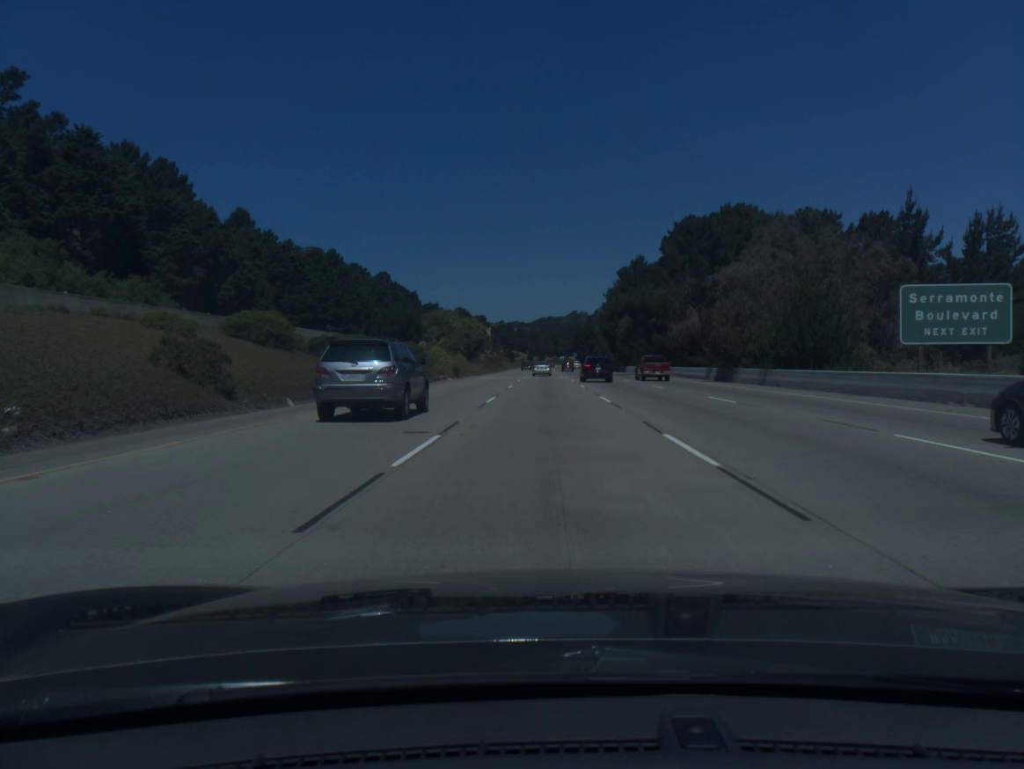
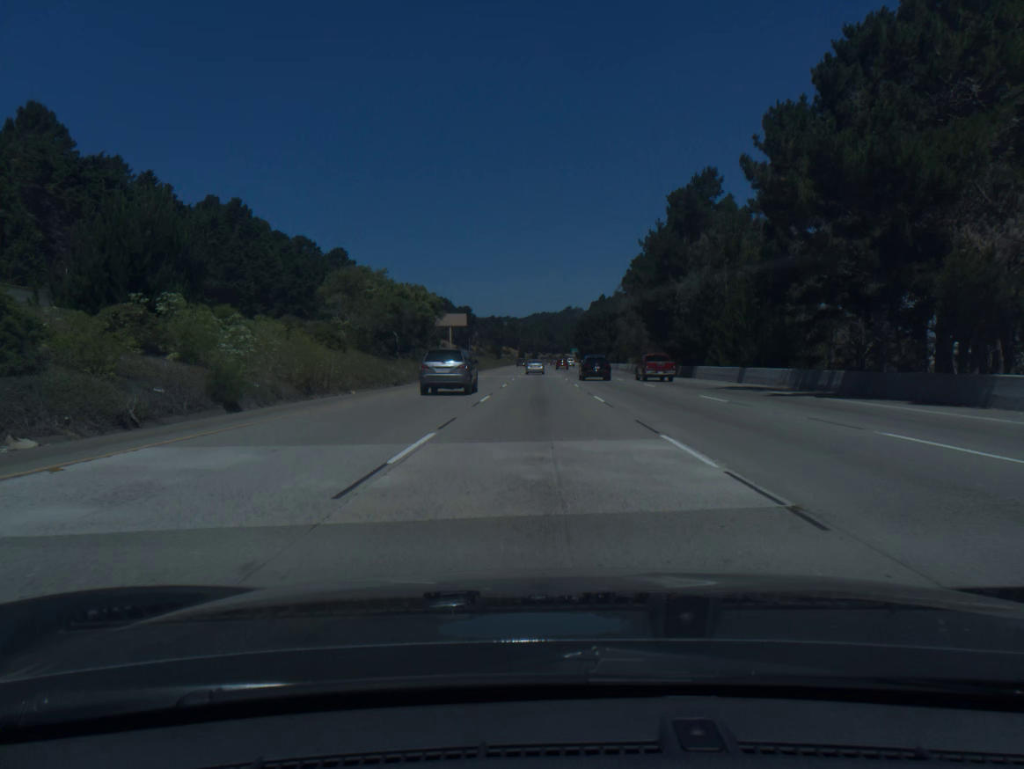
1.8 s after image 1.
(+0.1, +58.2) m; 0°
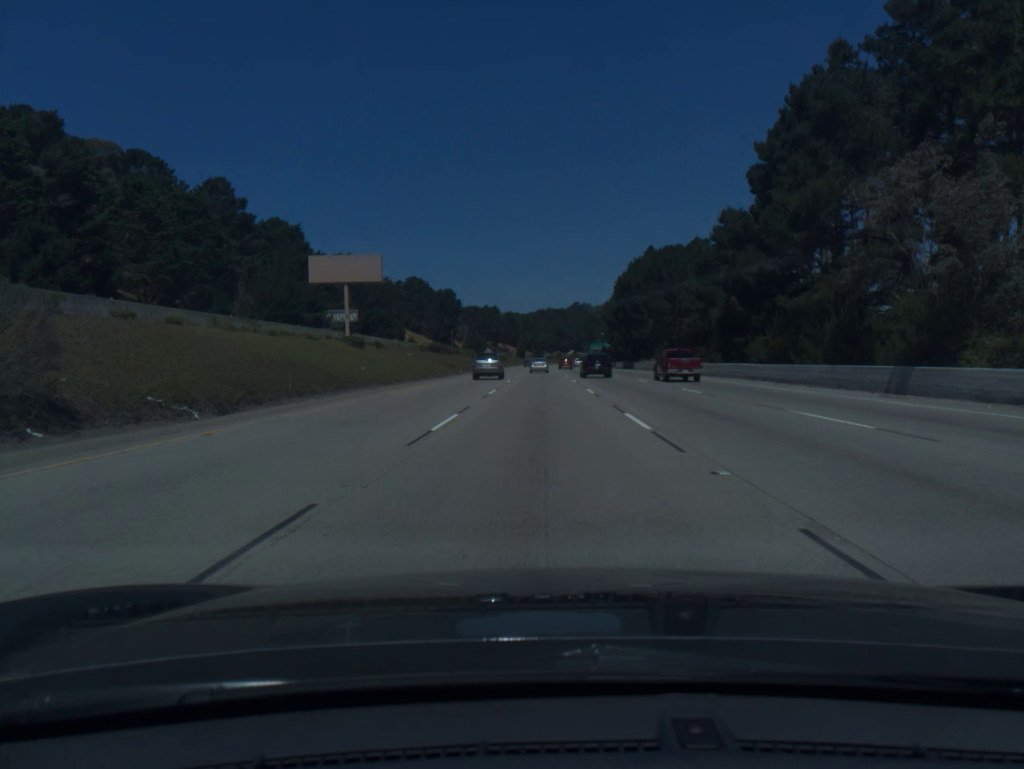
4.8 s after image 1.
(-0.1, +98.0) m; 0°
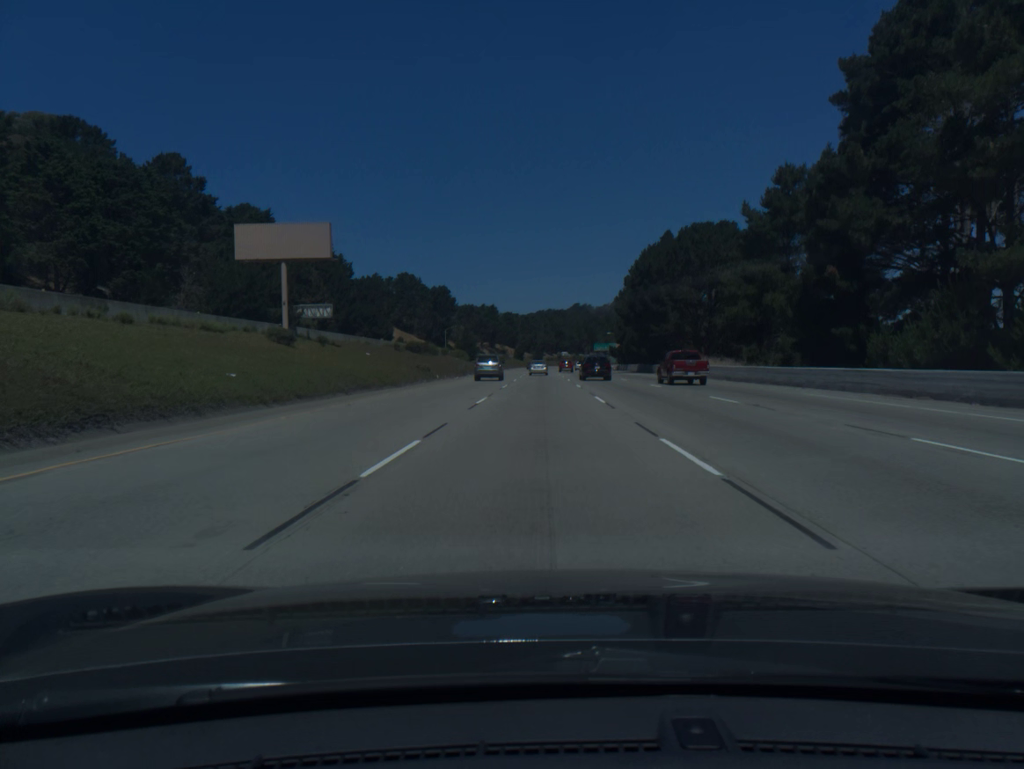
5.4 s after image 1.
(0.0, +19.7) m; 0°
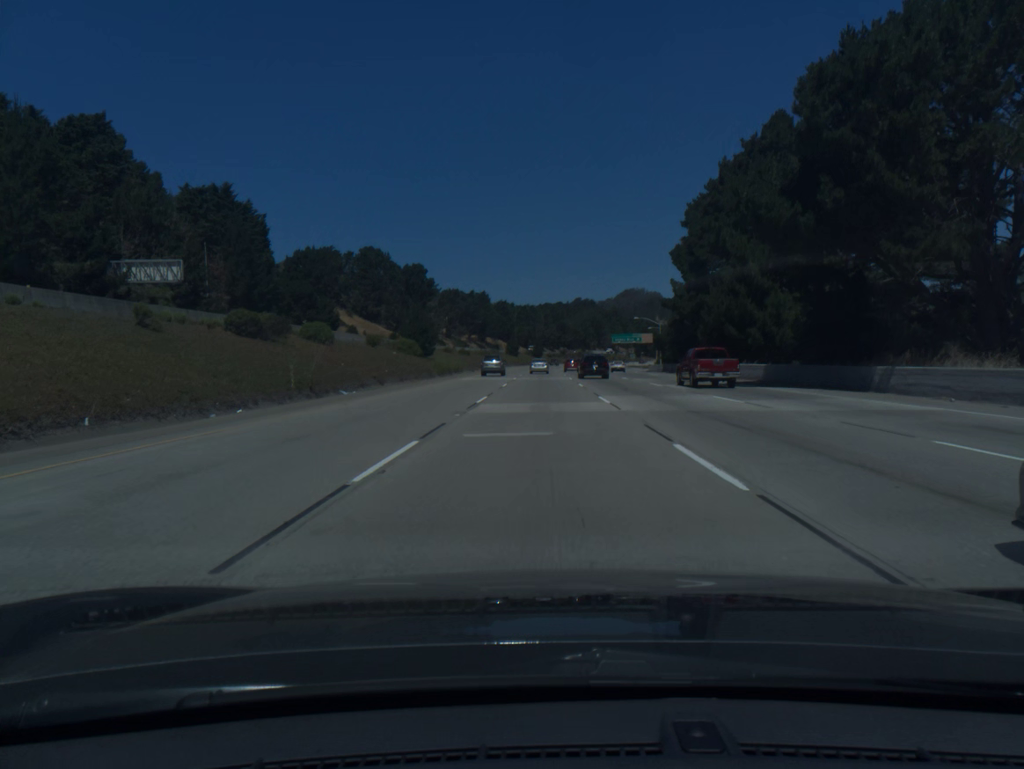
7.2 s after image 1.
(0.0, +59.2) m; 0°
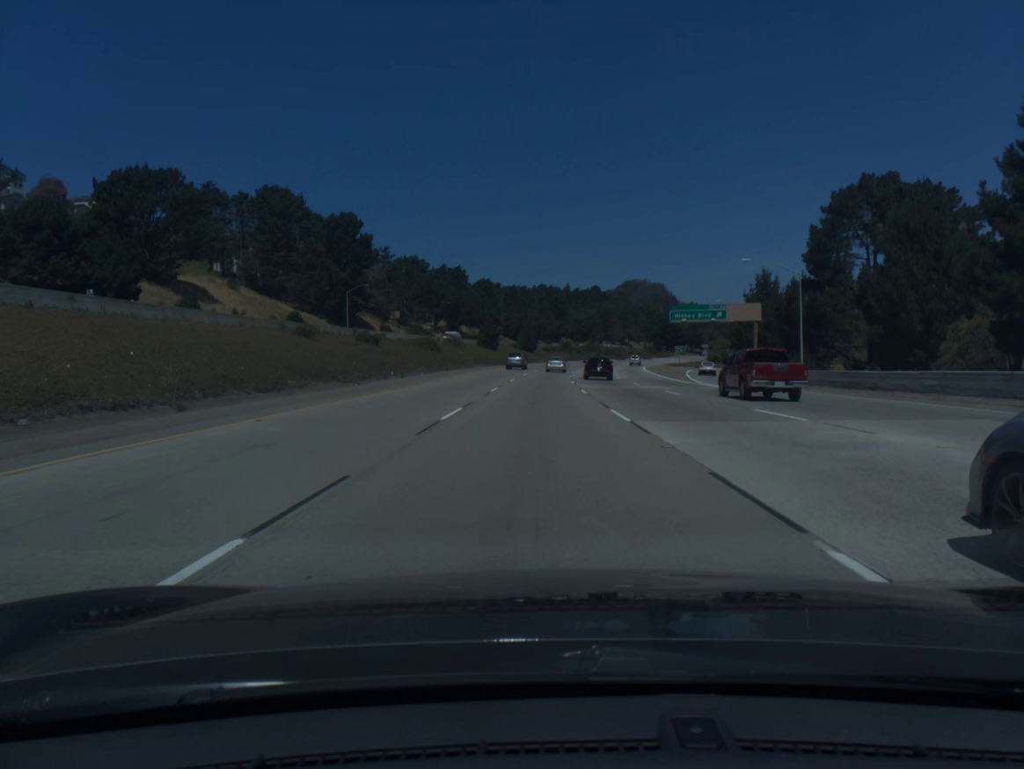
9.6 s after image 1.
(+0.2, +79.1) m; 0°
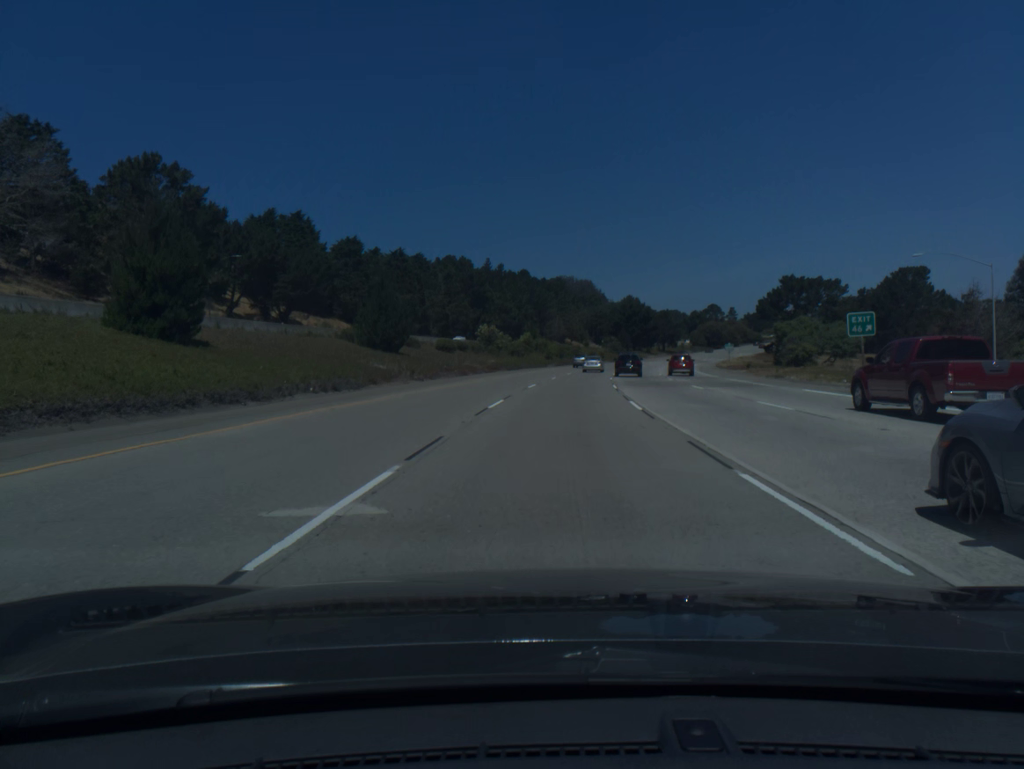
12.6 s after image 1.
(+2.9, +98.8) m; +5°
